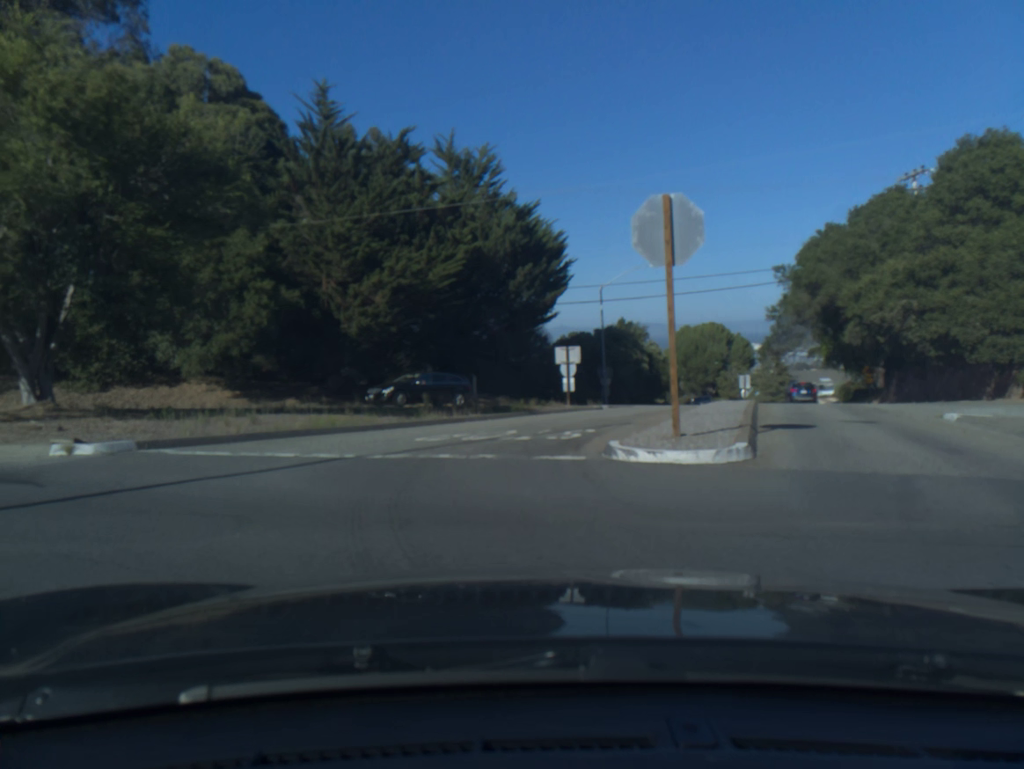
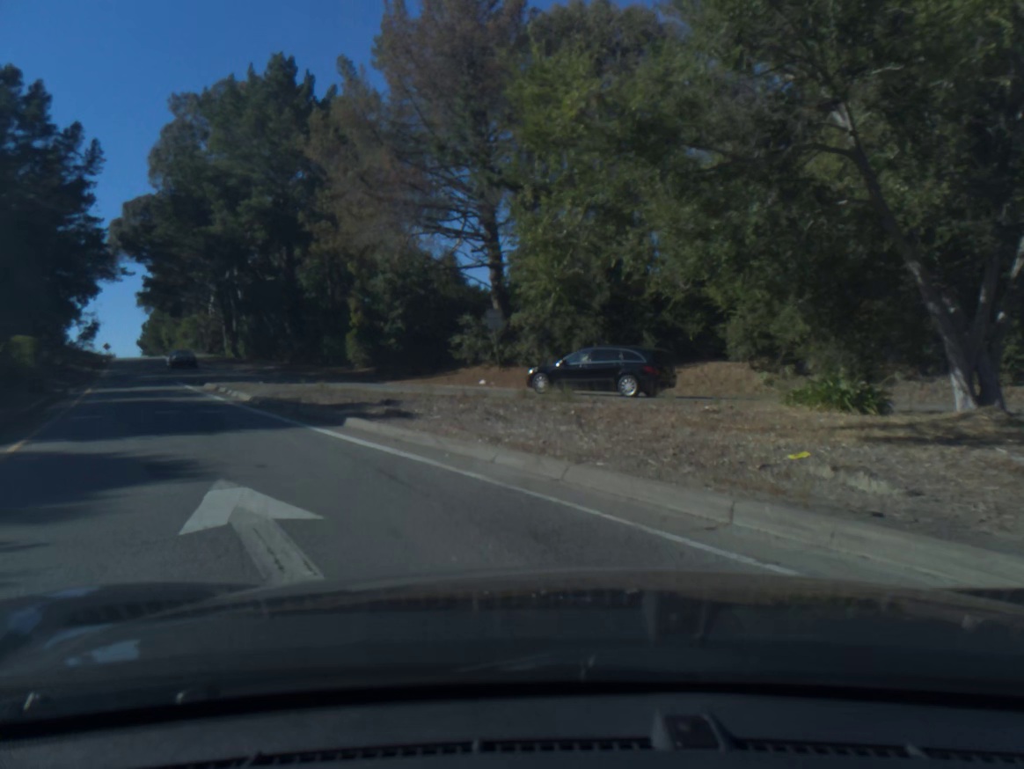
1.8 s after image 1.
(-4.4, +7.9) m; -54°
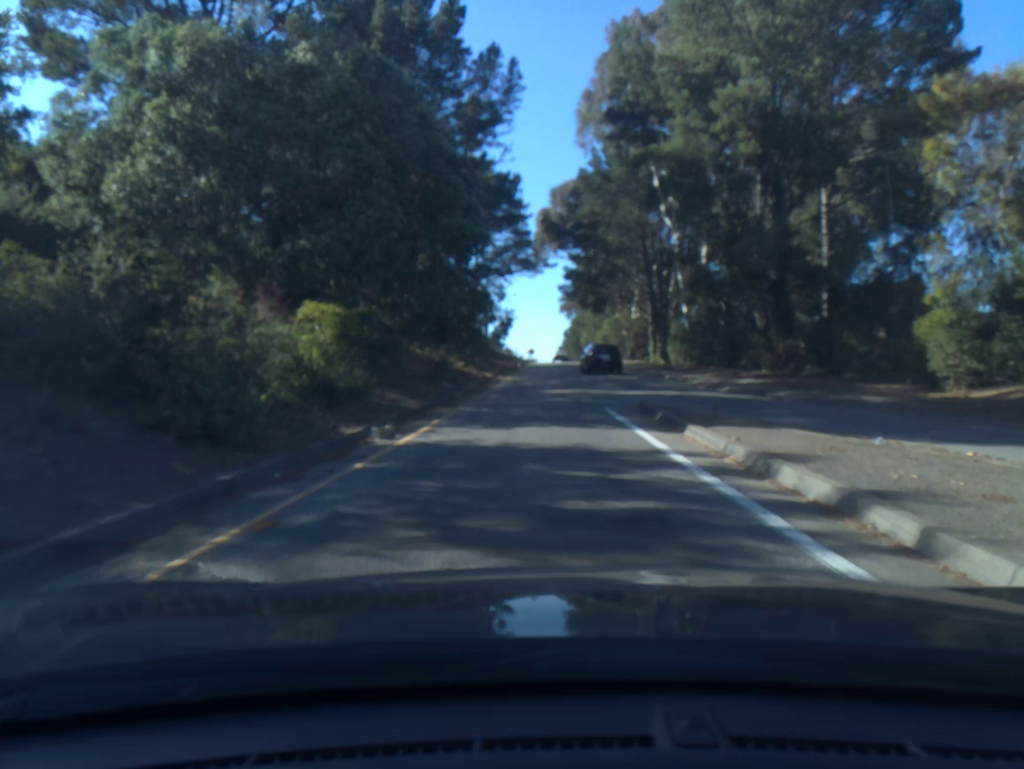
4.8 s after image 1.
(-7.8, +22.6) m; -22°
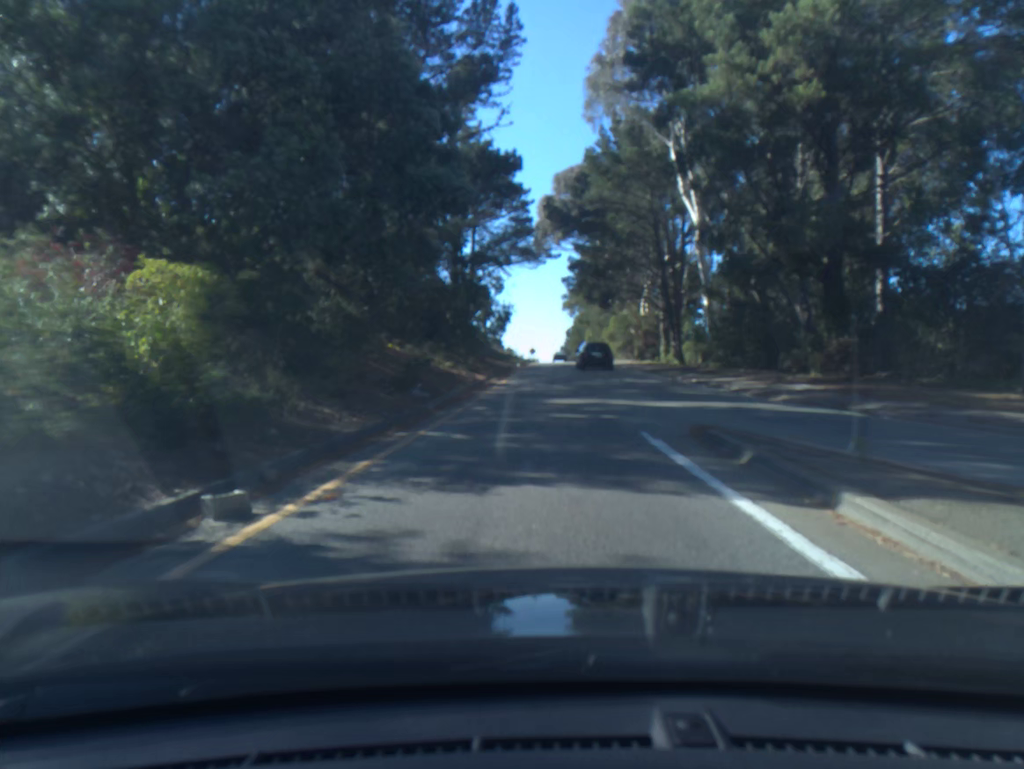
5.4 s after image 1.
(0.0, +6.2) m; 0°
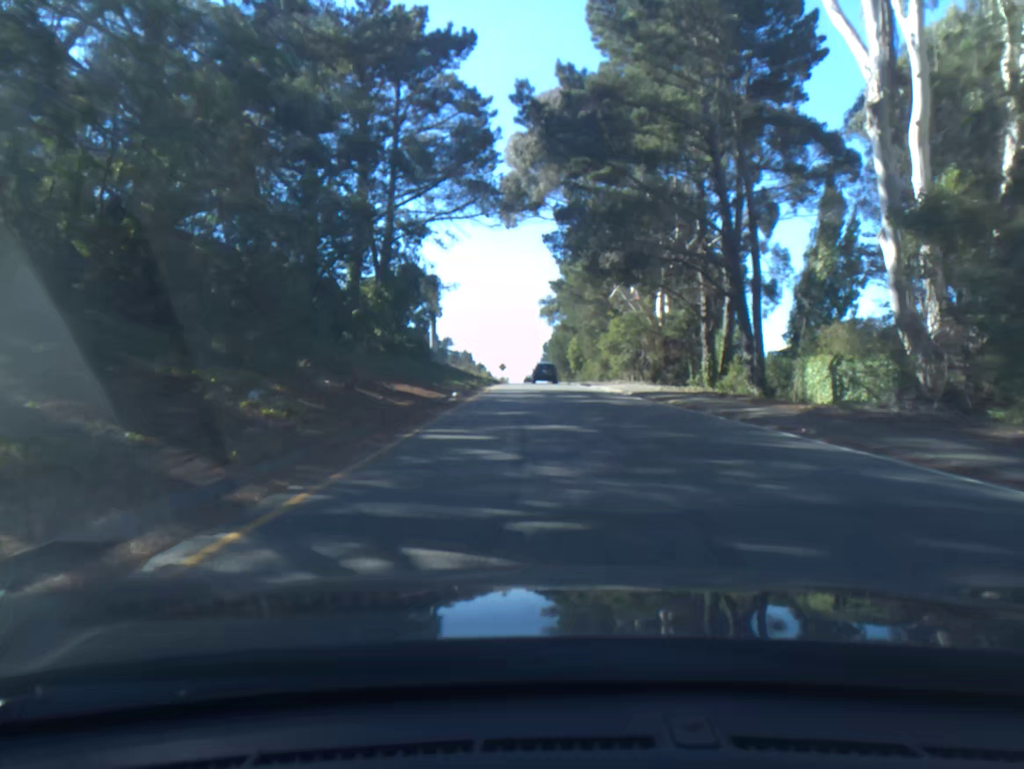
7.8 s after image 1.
(+0.6, +29.2) m; +2°
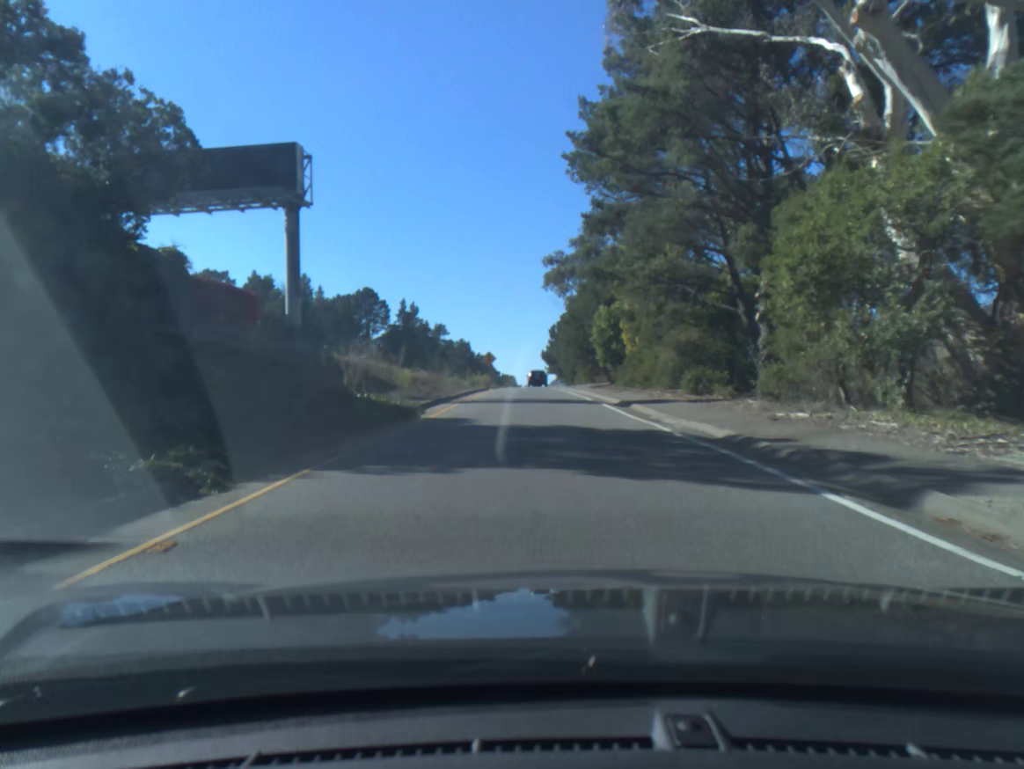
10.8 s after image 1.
(0.0, +44.9) m; -1°
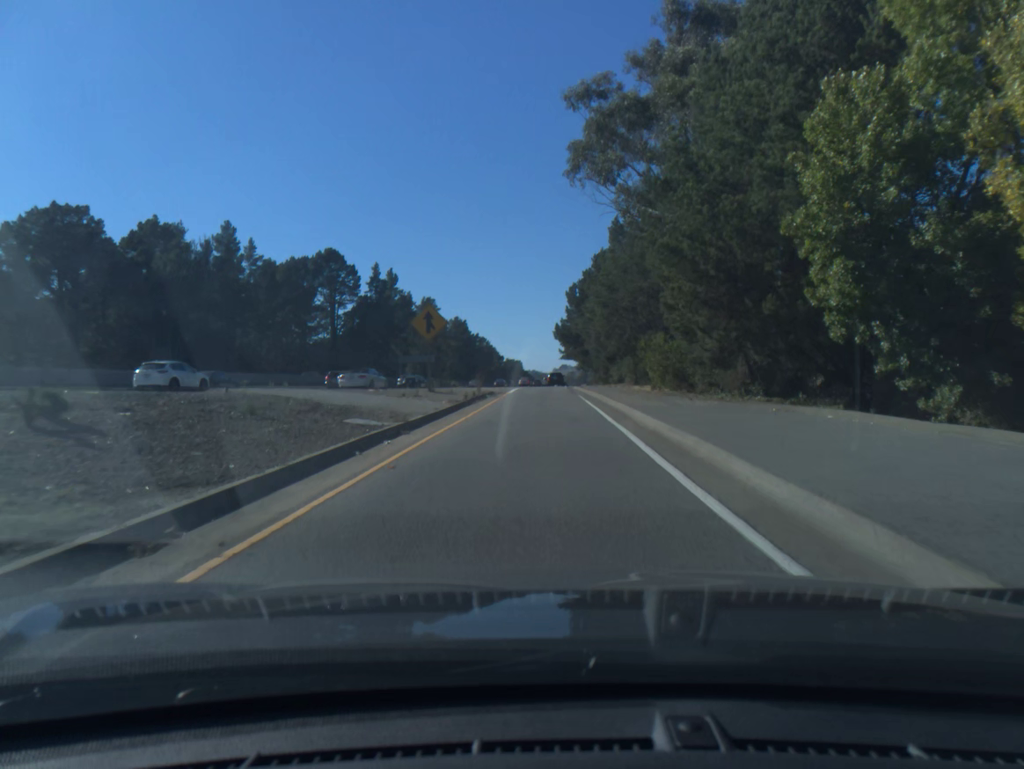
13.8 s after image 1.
(-0.7, +52.6) m; -1°
